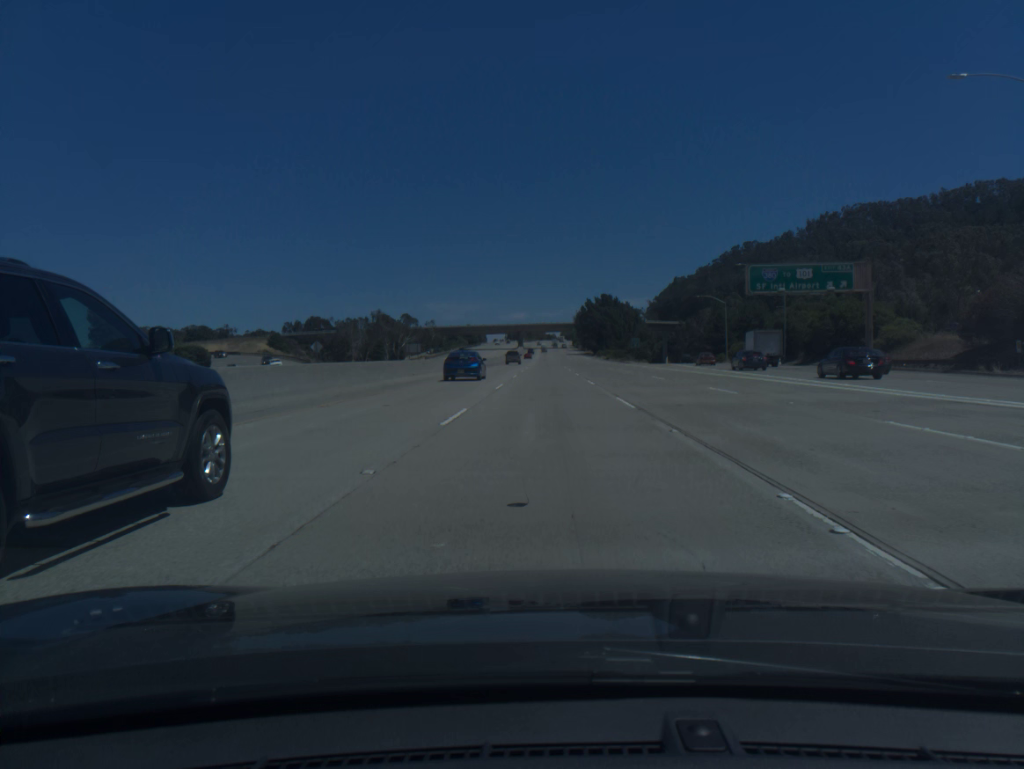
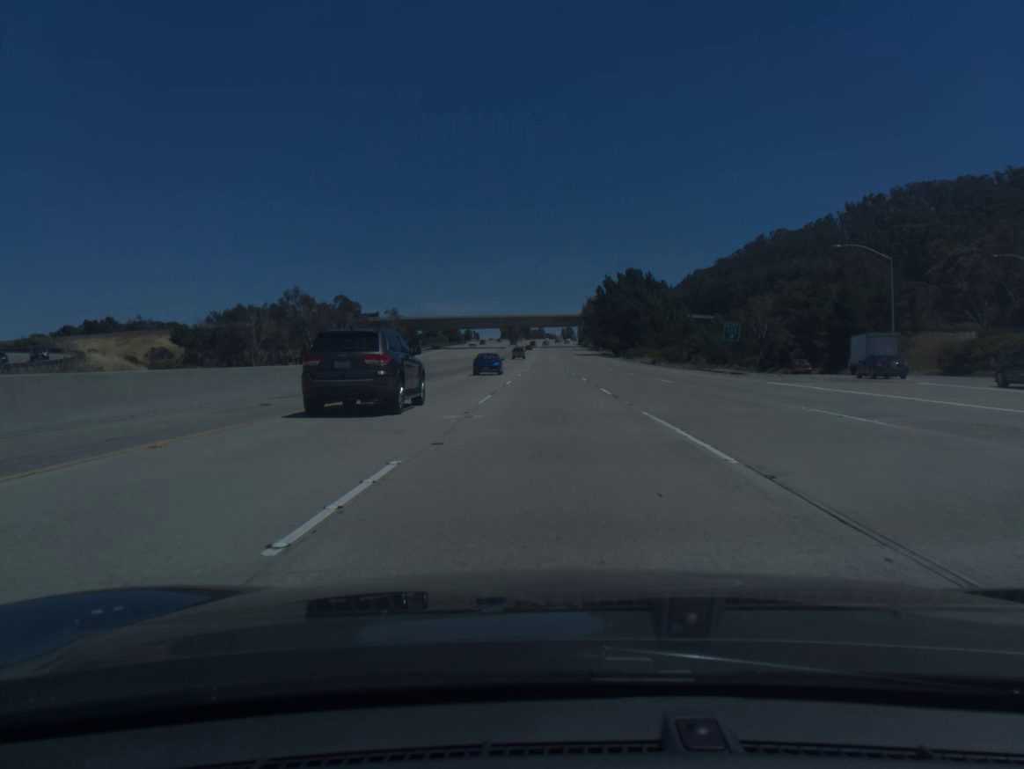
(-0.1, +68.1) m; 0°
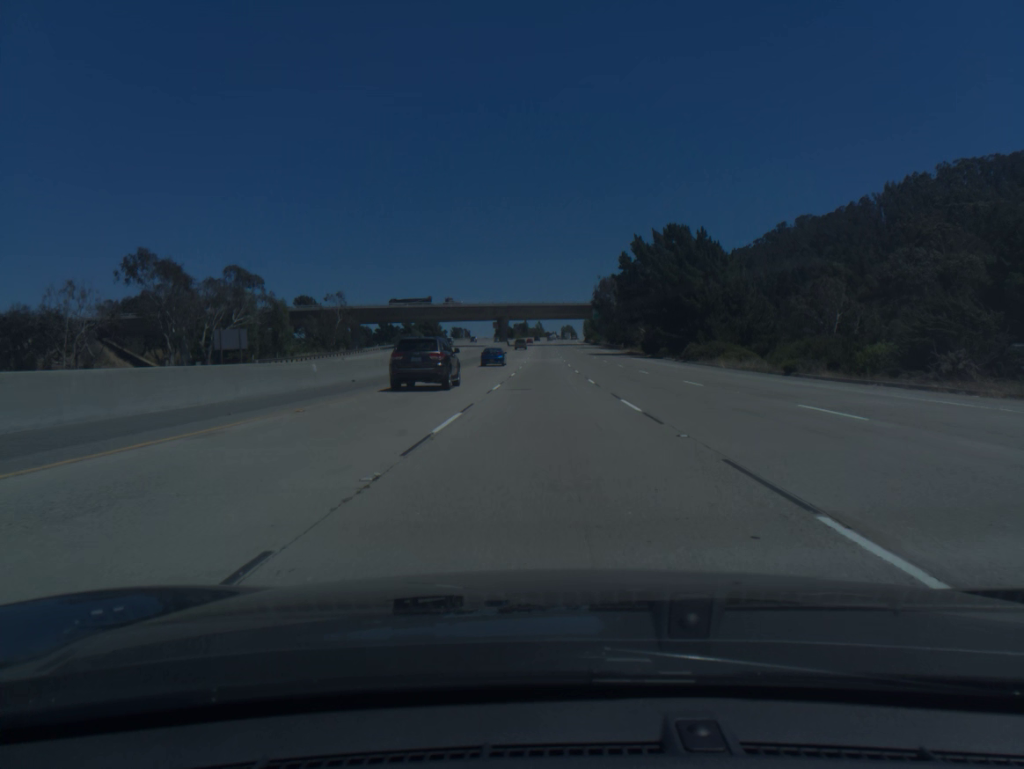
(0.0, +51.0) m; 0°
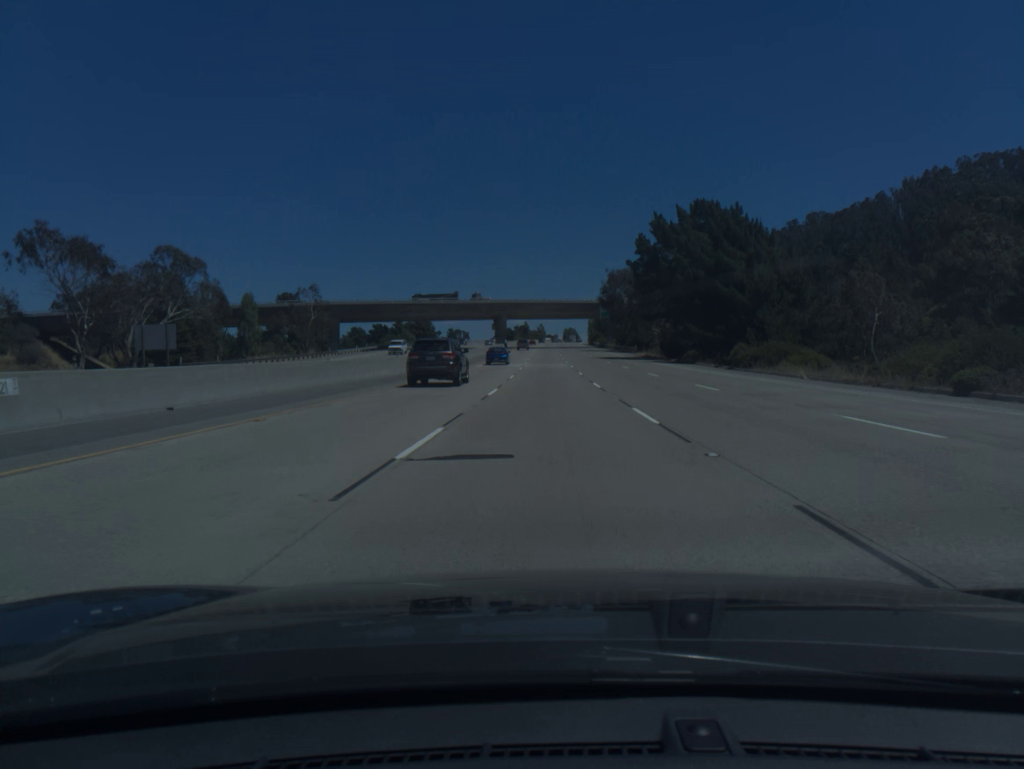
(0.0, +16.9) m; 0°
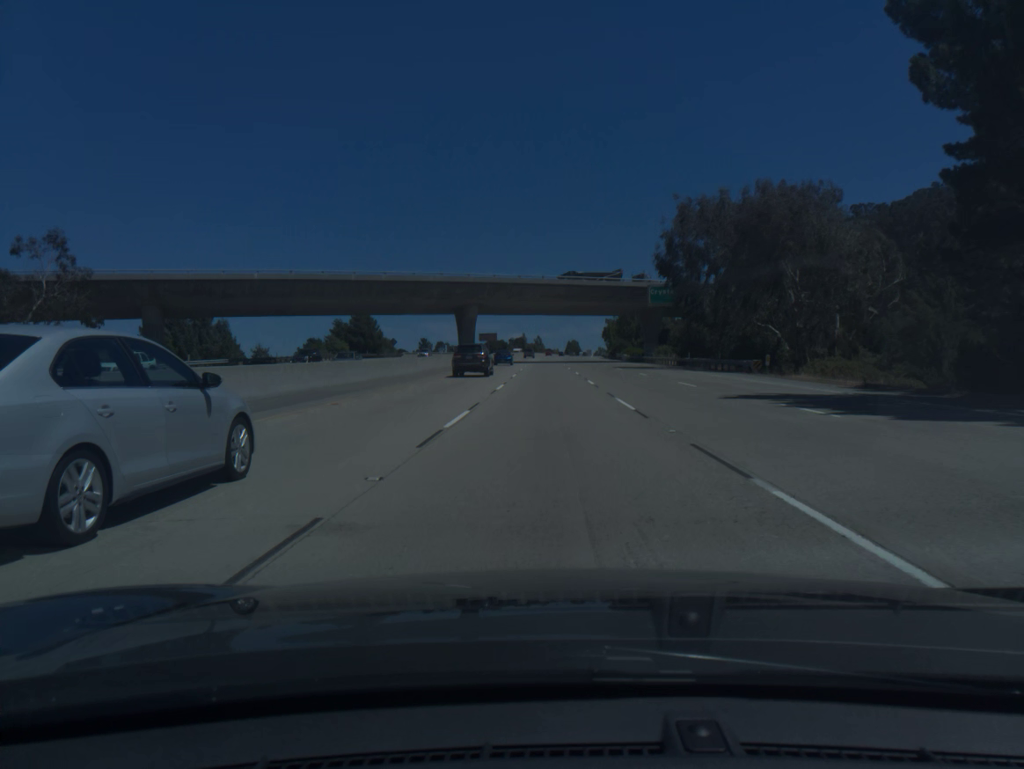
(0.0, +67.4) m; 0°
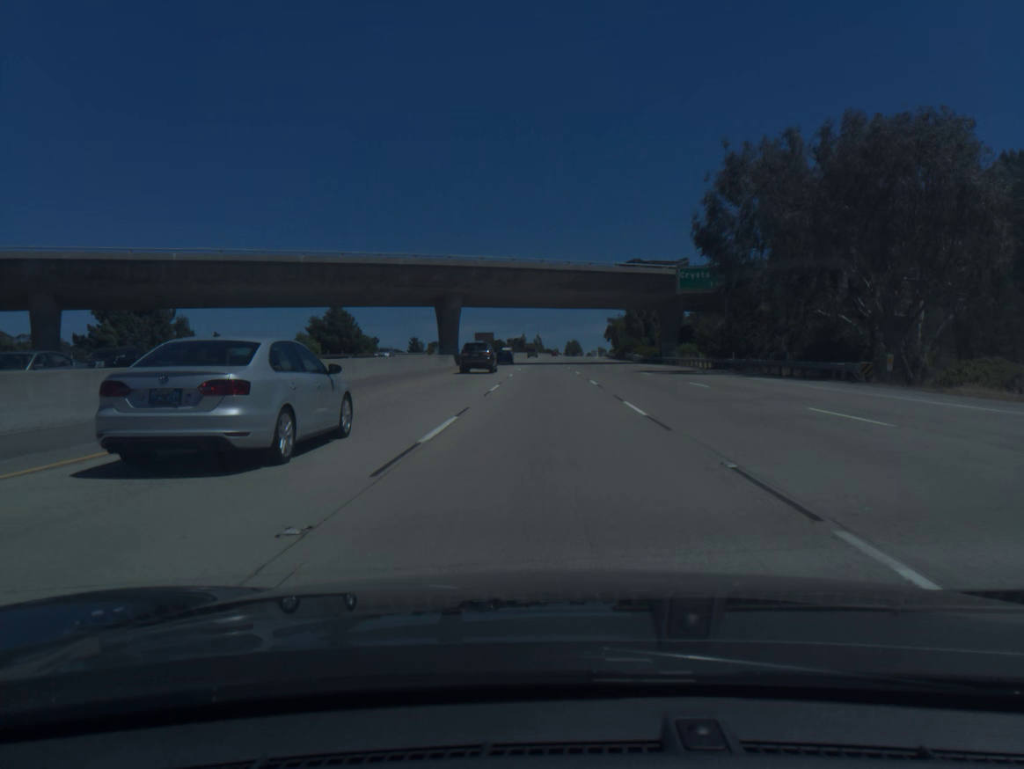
(0.0, +16.7) m; 0°
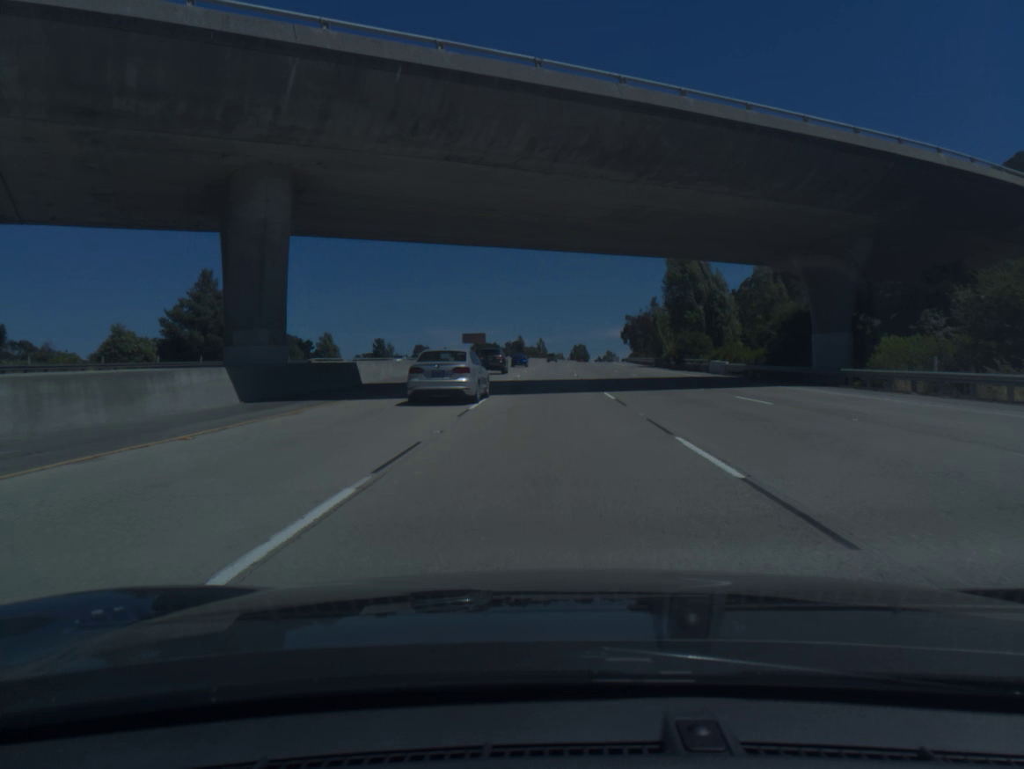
(-0.1, +50.0) m; 0°
